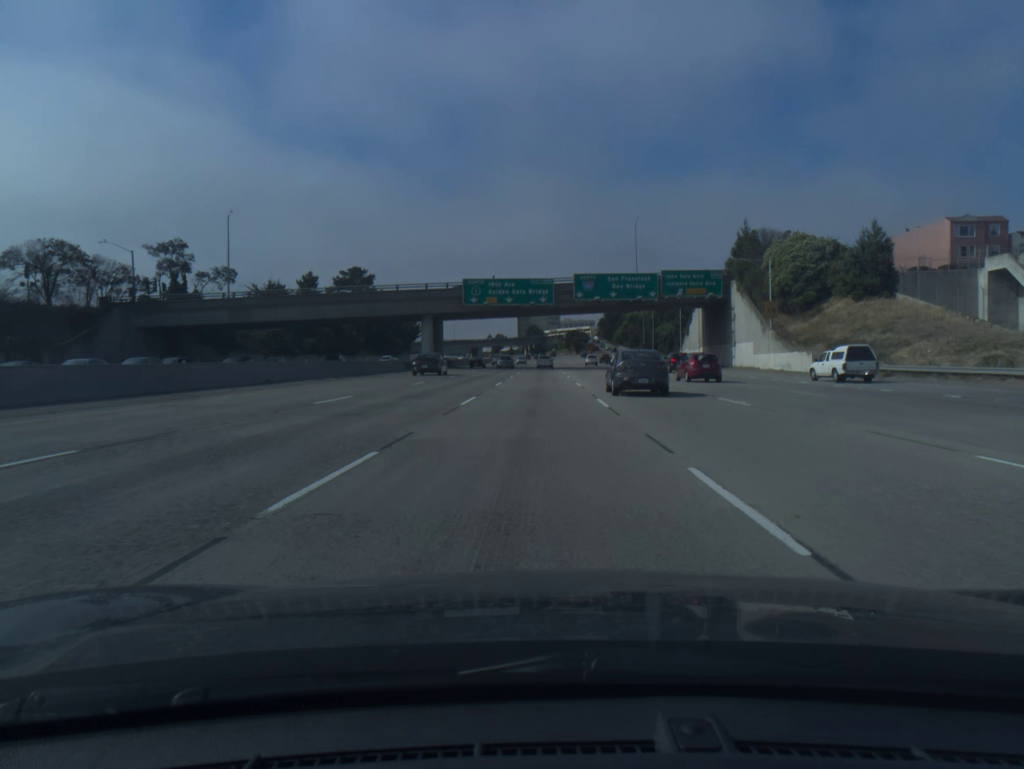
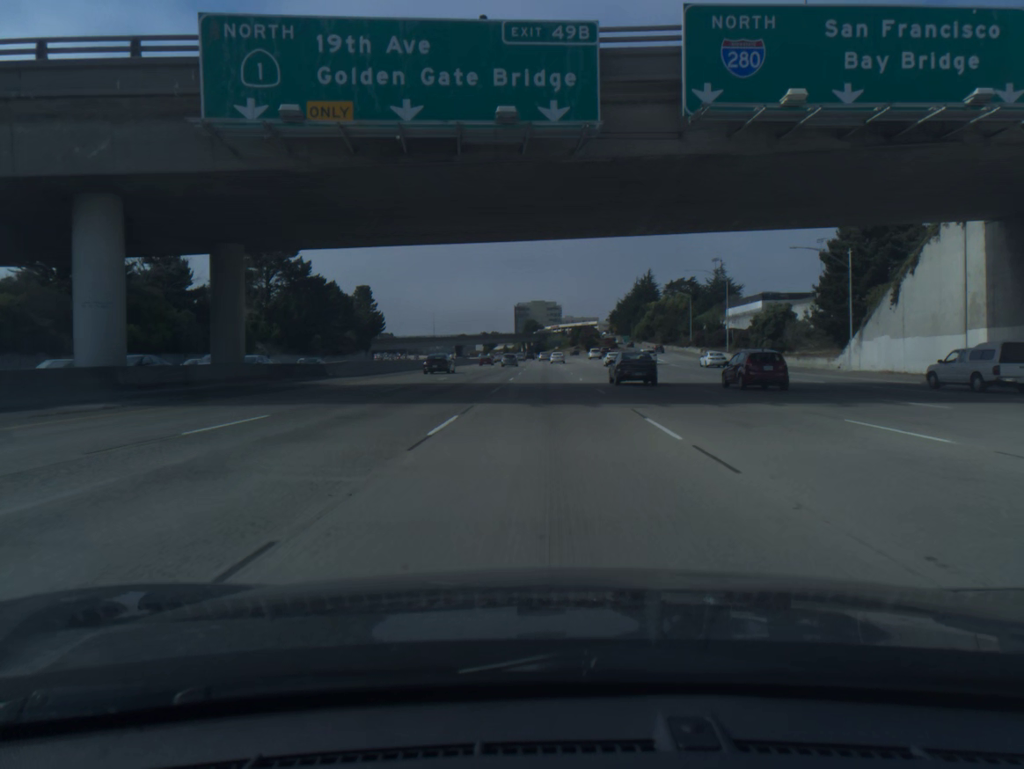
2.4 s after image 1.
(-0.1, +65.2) m; 0°
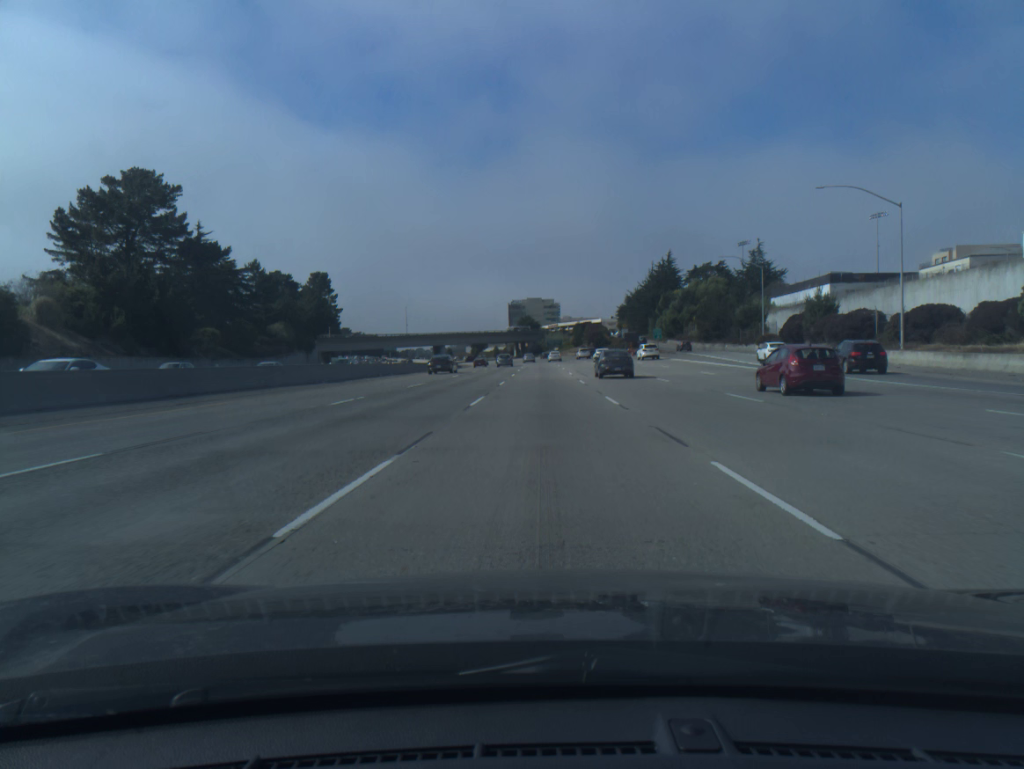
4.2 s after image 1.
(+0.2, +48.9) m; 0°
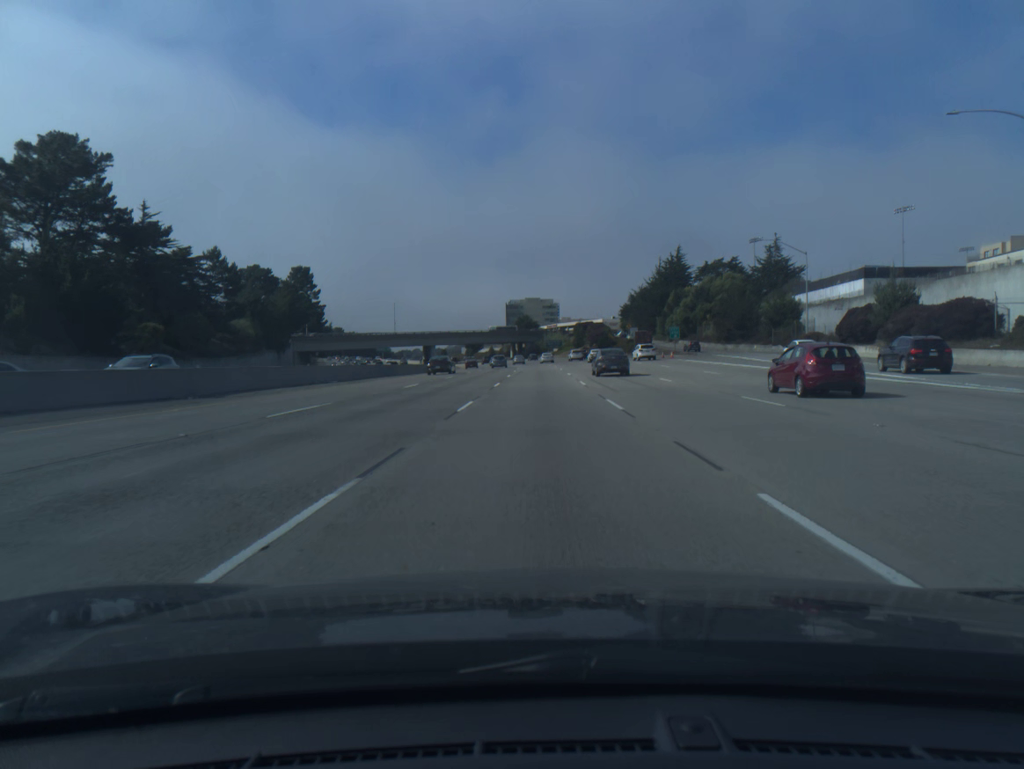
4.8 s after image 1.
(0.0, +16.4) m; 0°
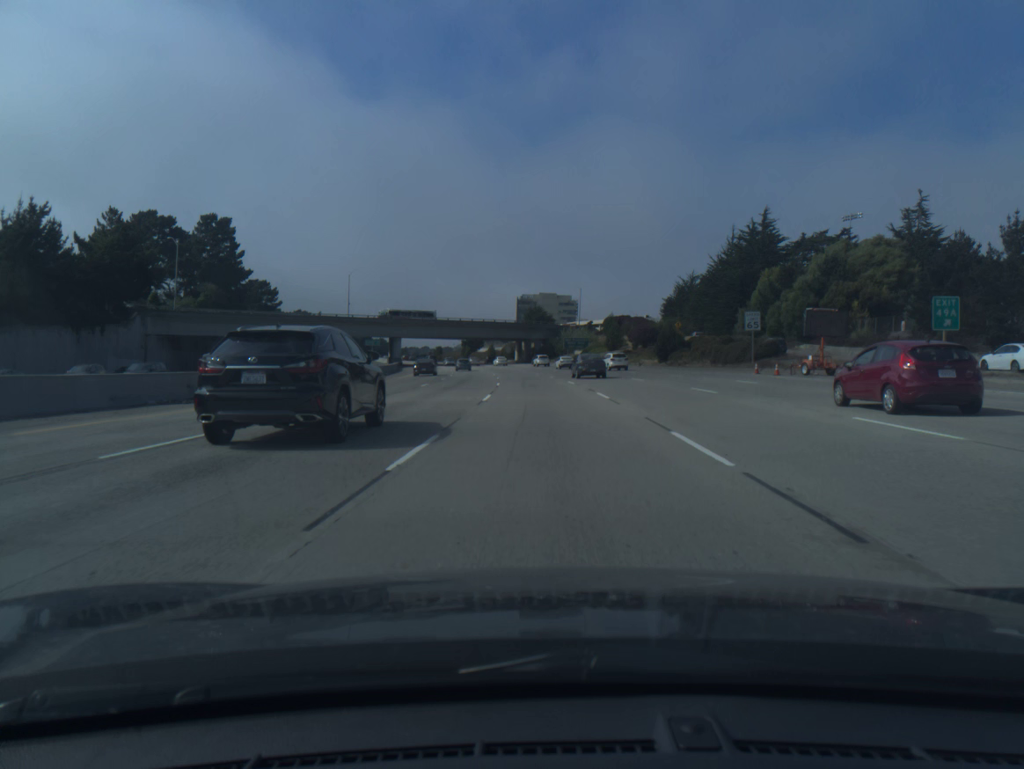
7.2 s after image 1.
(-0.4, +65.8) m; -1°
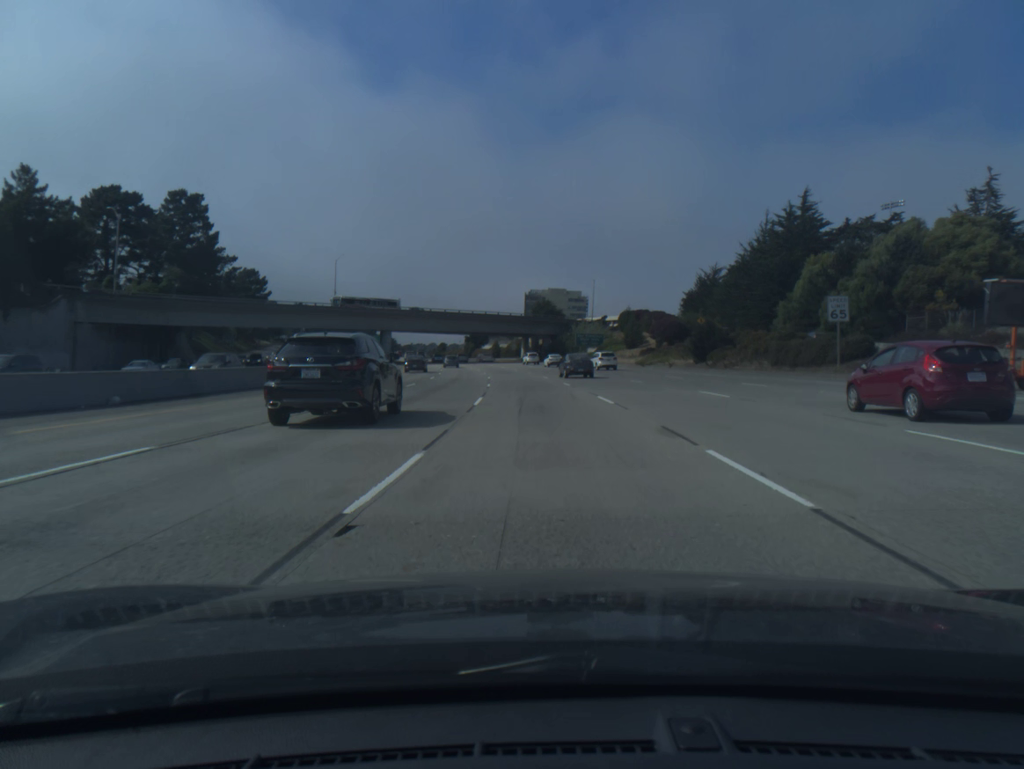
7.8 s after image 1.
(-0.1, +16.6) m; -1°
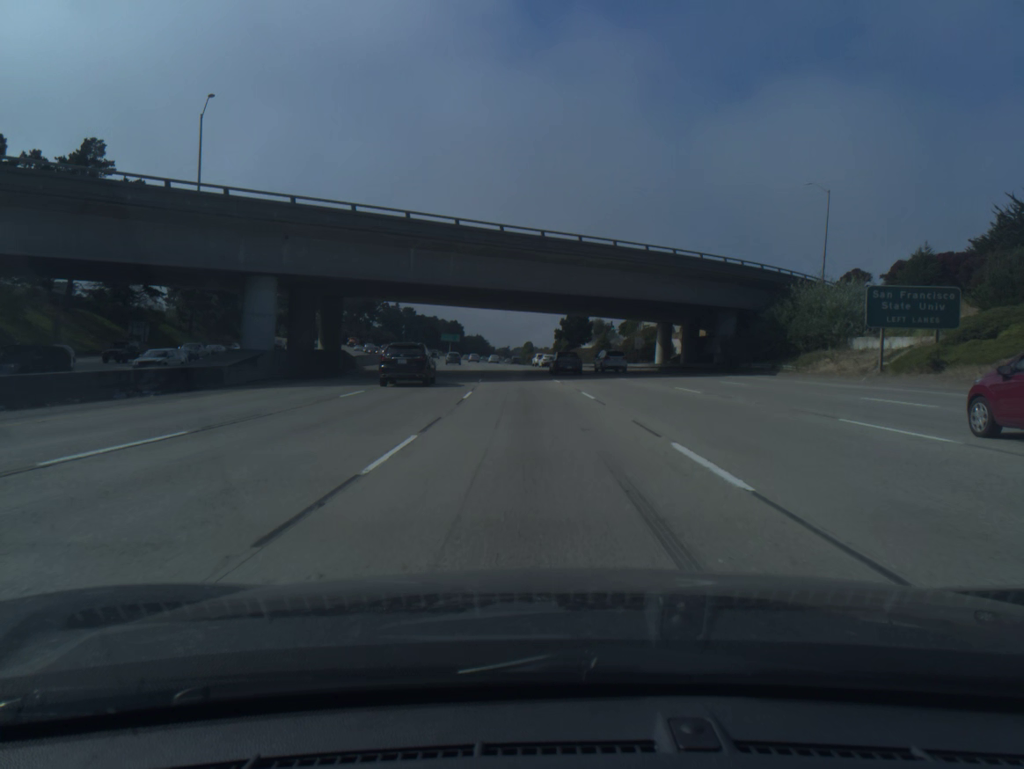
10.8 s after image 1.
(-4.9, +84.2) m; -8°
